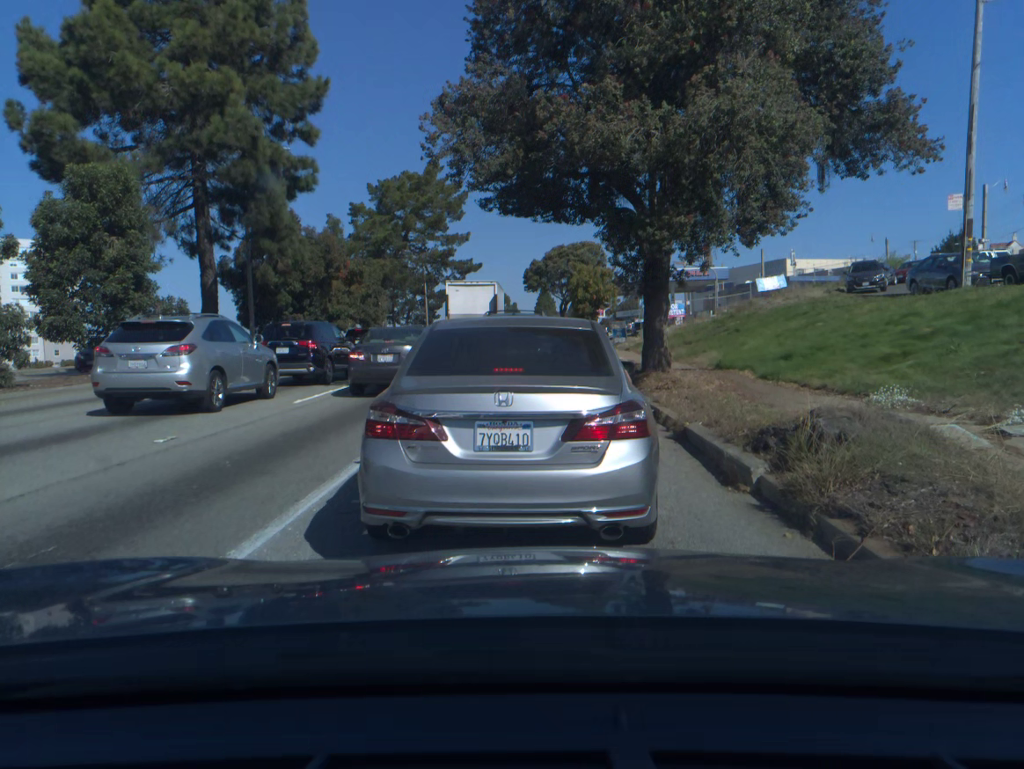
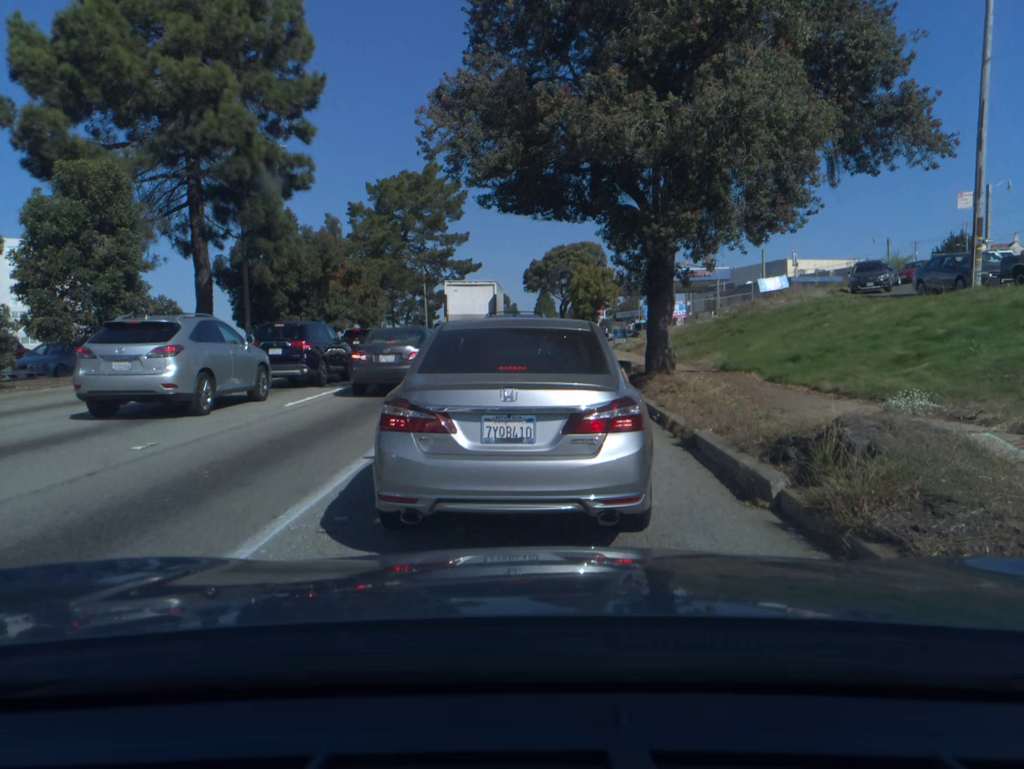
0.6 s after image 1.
(0.0, +0.6) m; 0°
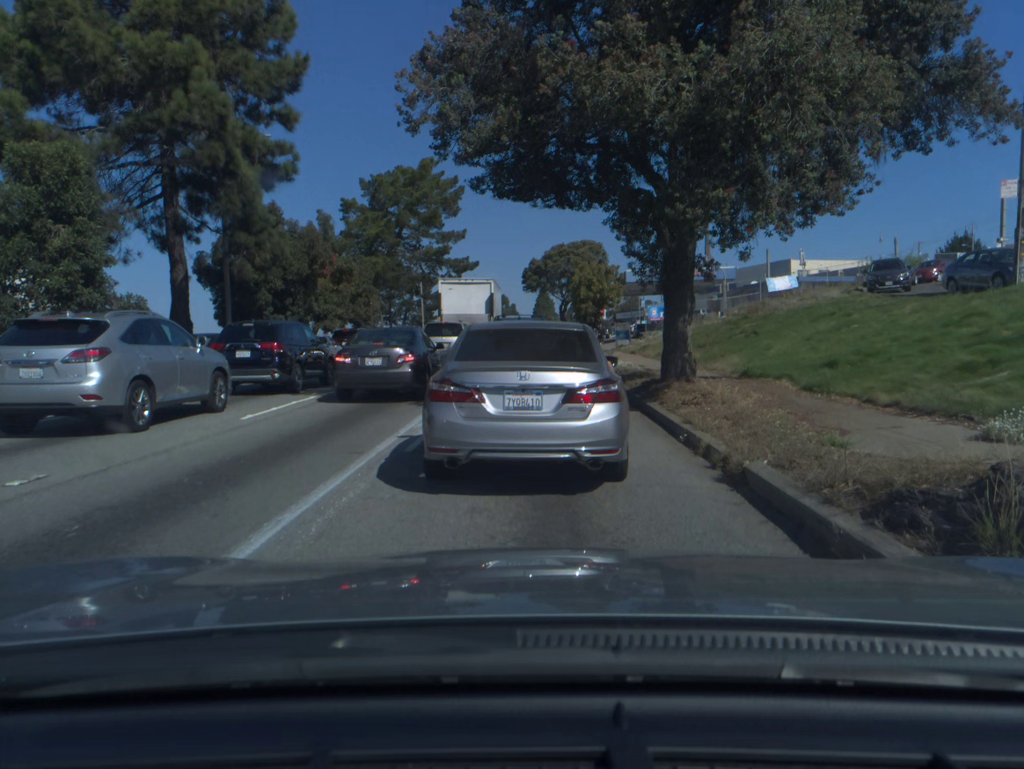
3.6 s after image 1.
(-0.1, +2.3) m; 0°
